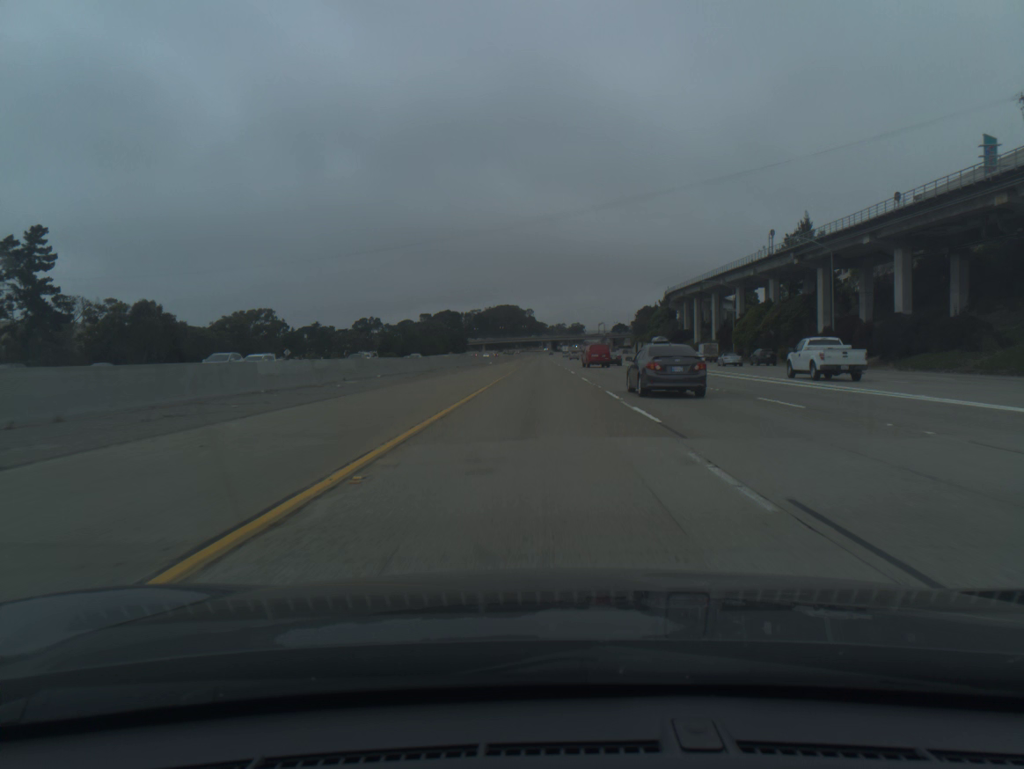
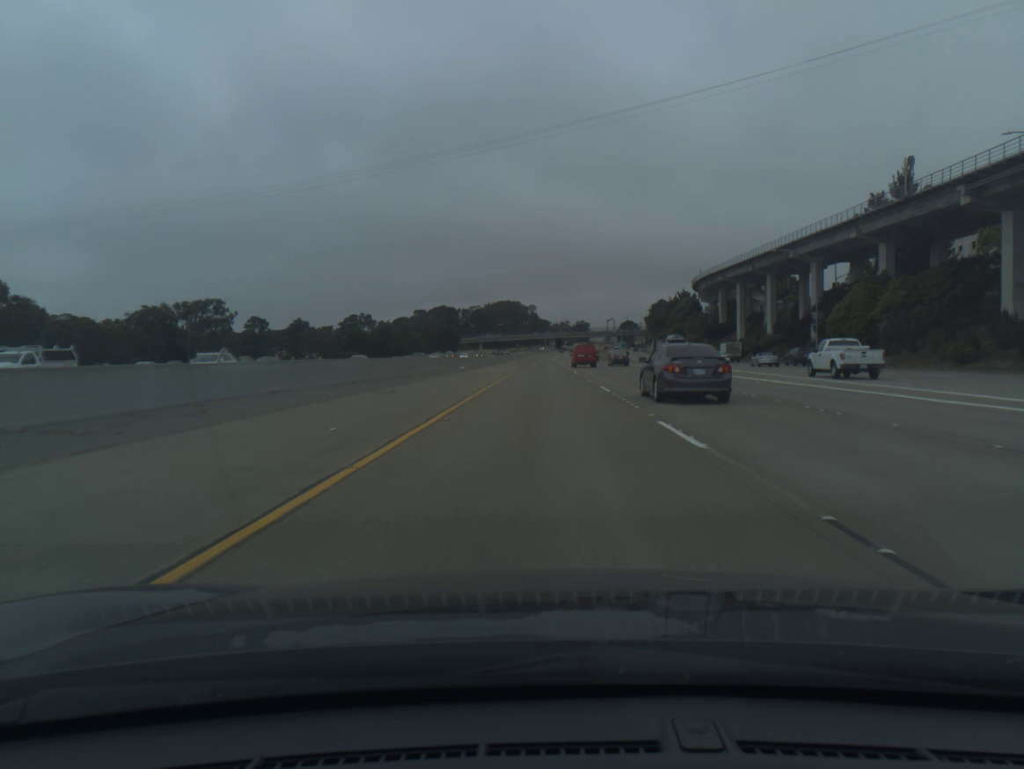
(-0.1, +39.3) m; 0°
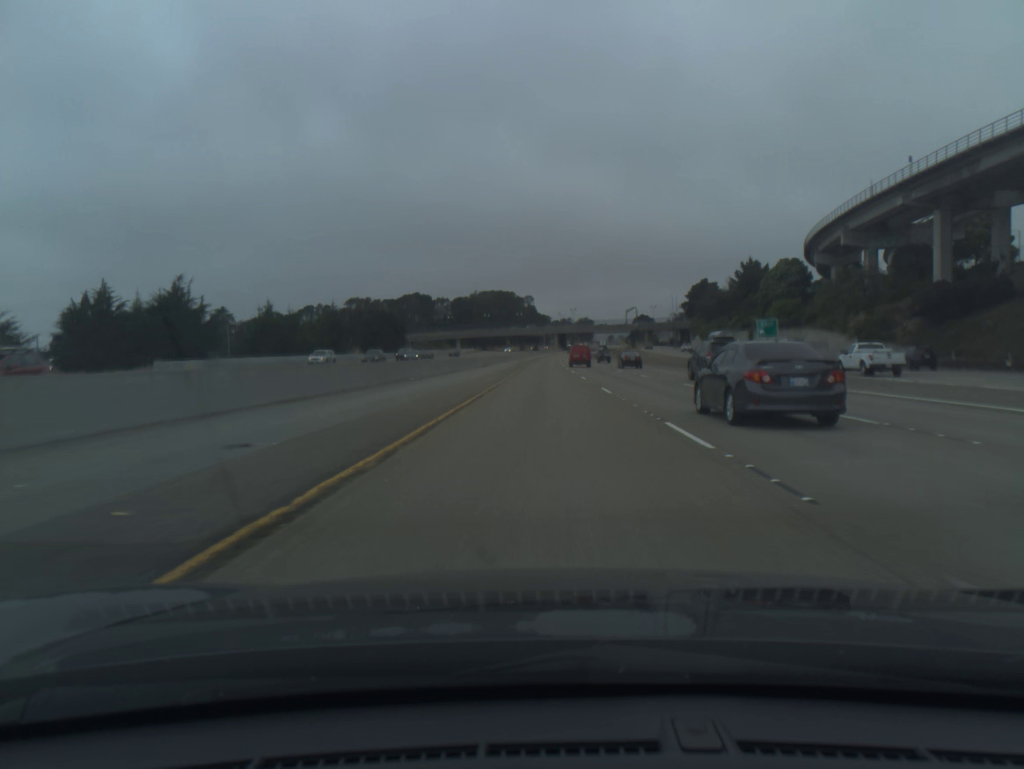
(+0.1, +98.2) m; 0°
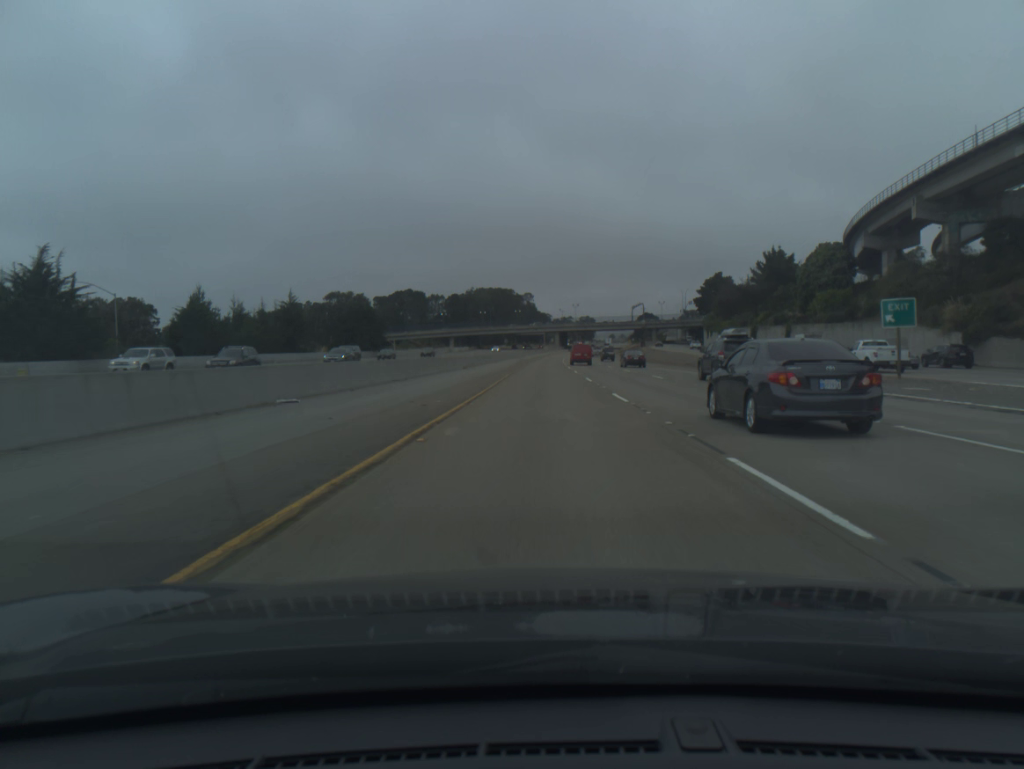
(0.0, +19.7) m; 0°
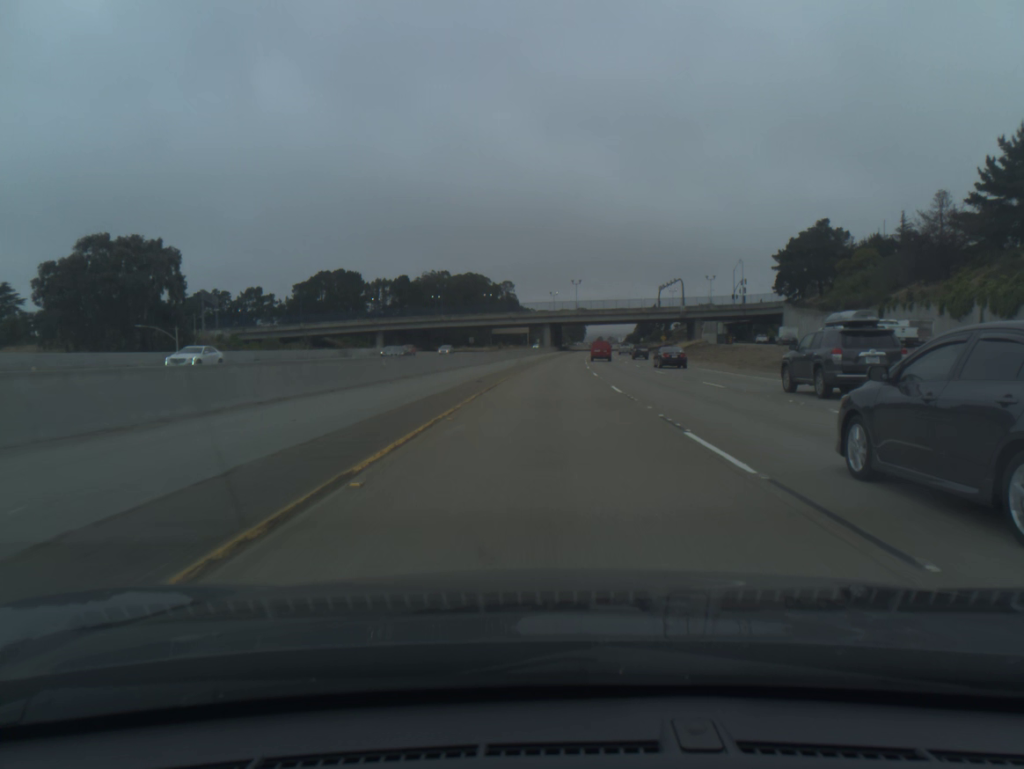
(+0.3, +98.5) m; +1°
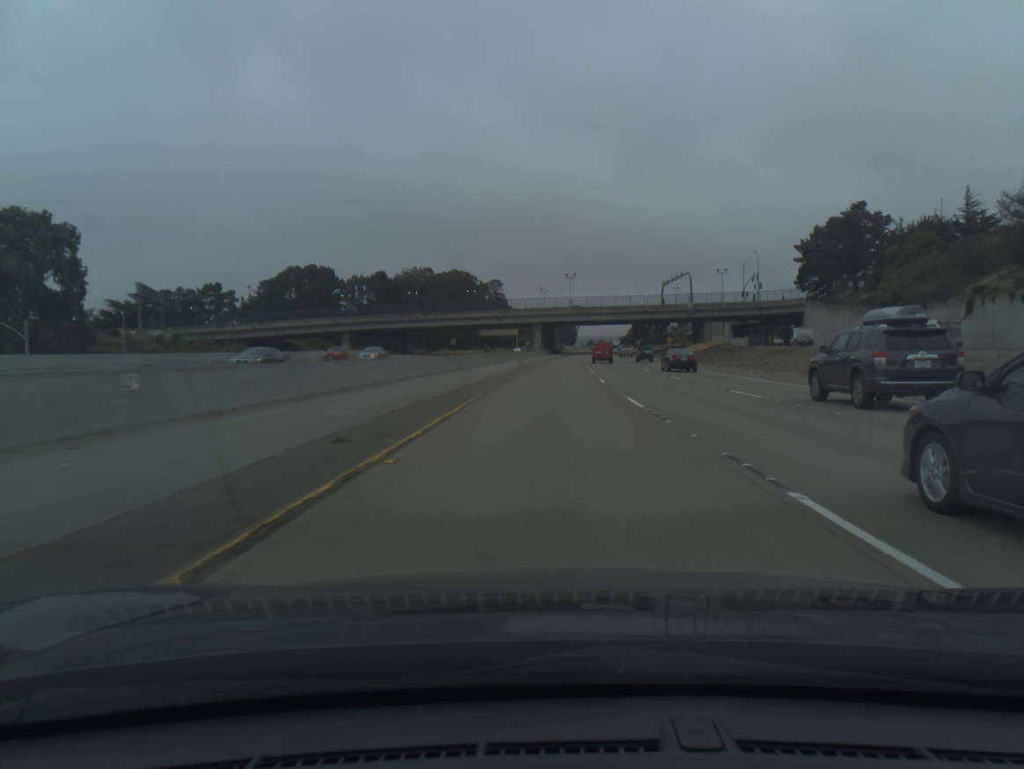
(+0.1, +19.7) m; +1°
